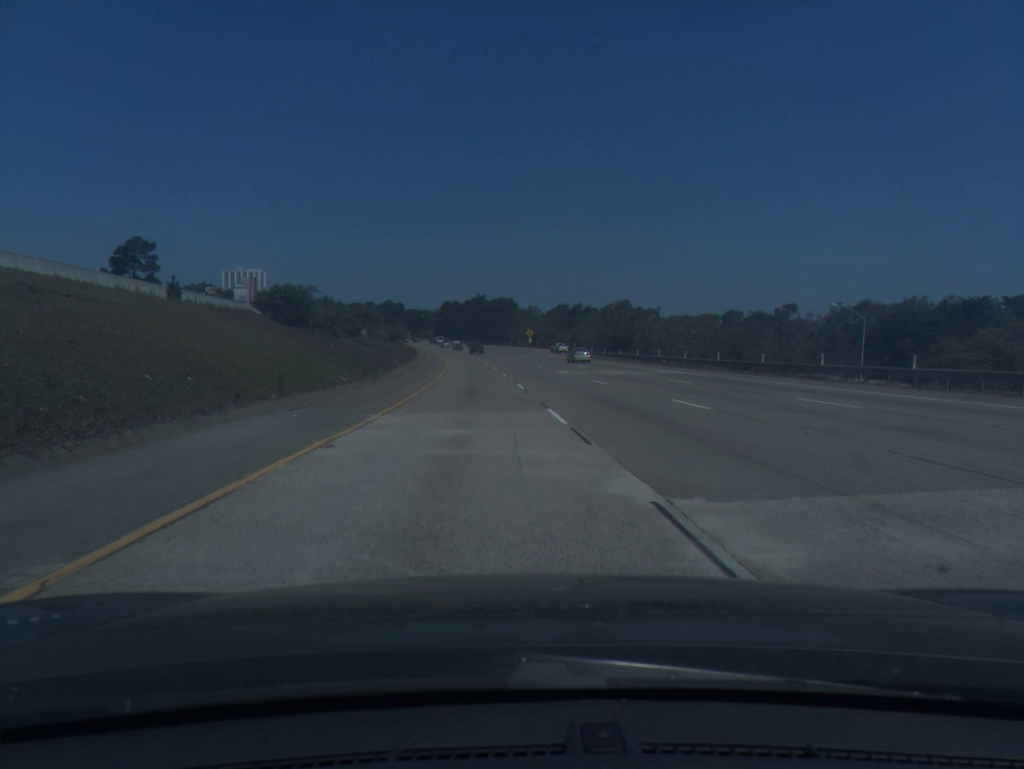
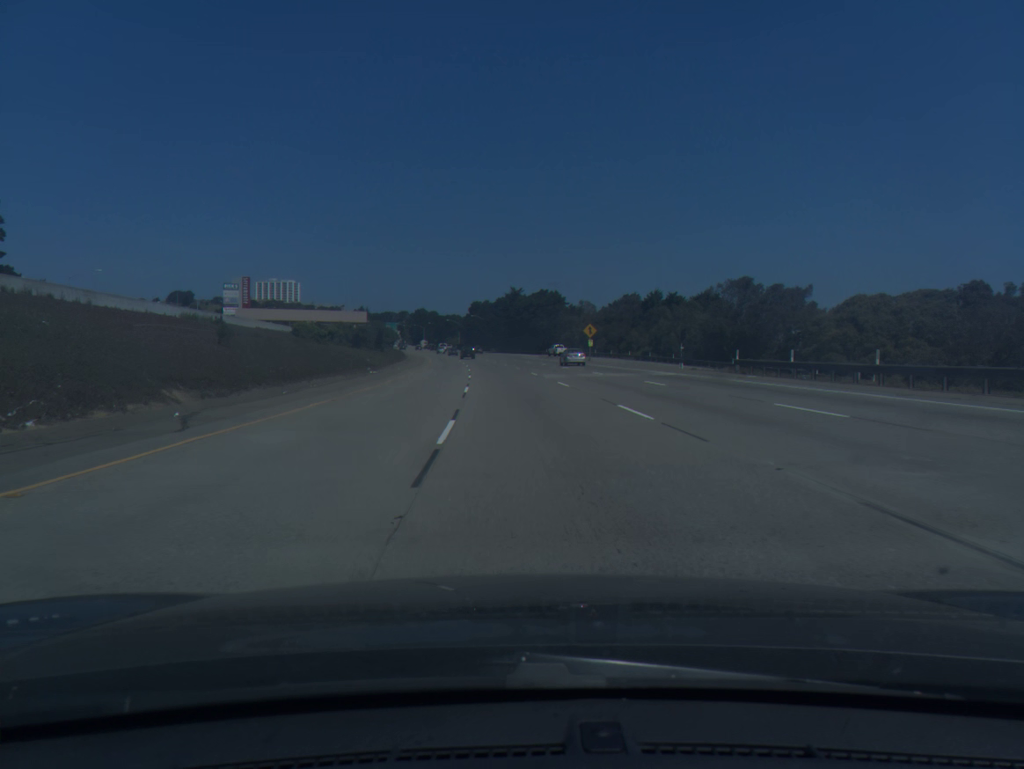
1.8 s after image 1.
(-1.2, +61.7) m; -3°
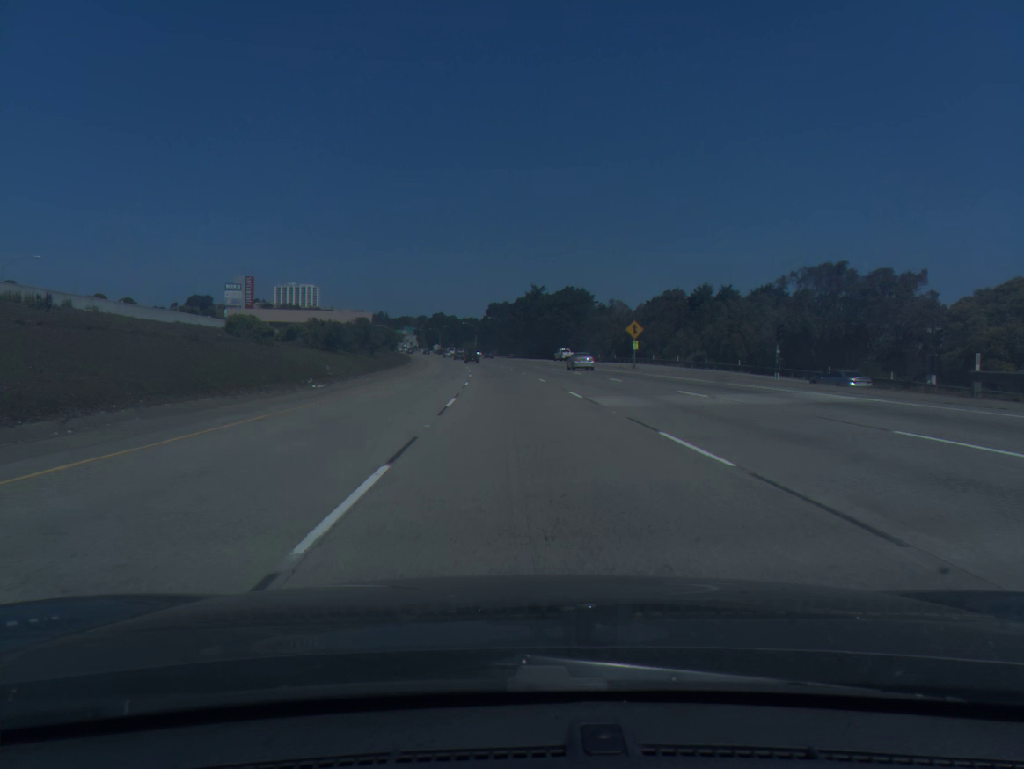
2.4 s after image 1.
(-0.3, +20.6) m; -1°
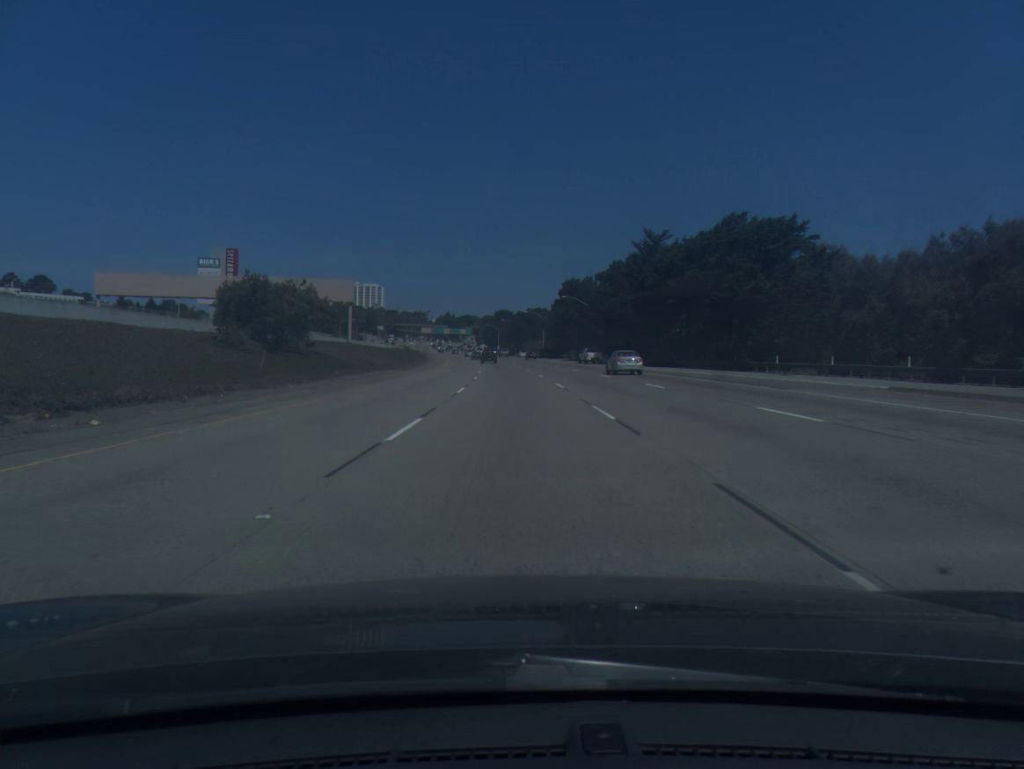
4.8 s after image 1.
(-3.5, +81.2) m; -5°
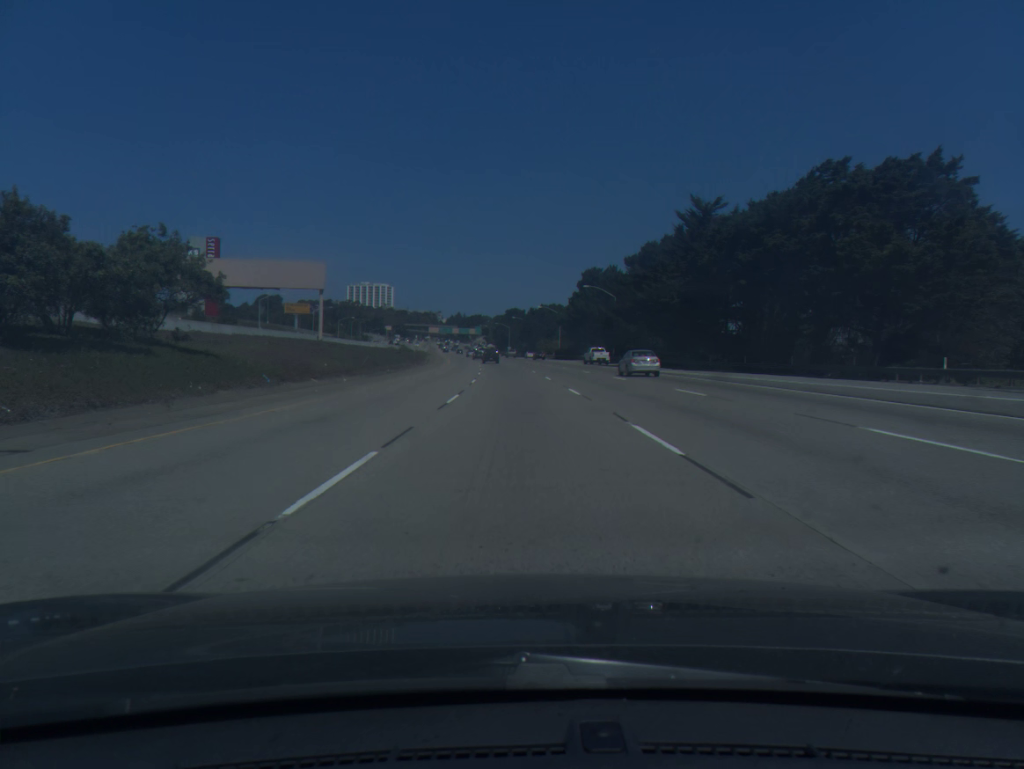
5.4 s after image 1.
(-0.2, +20.0) m; -1°
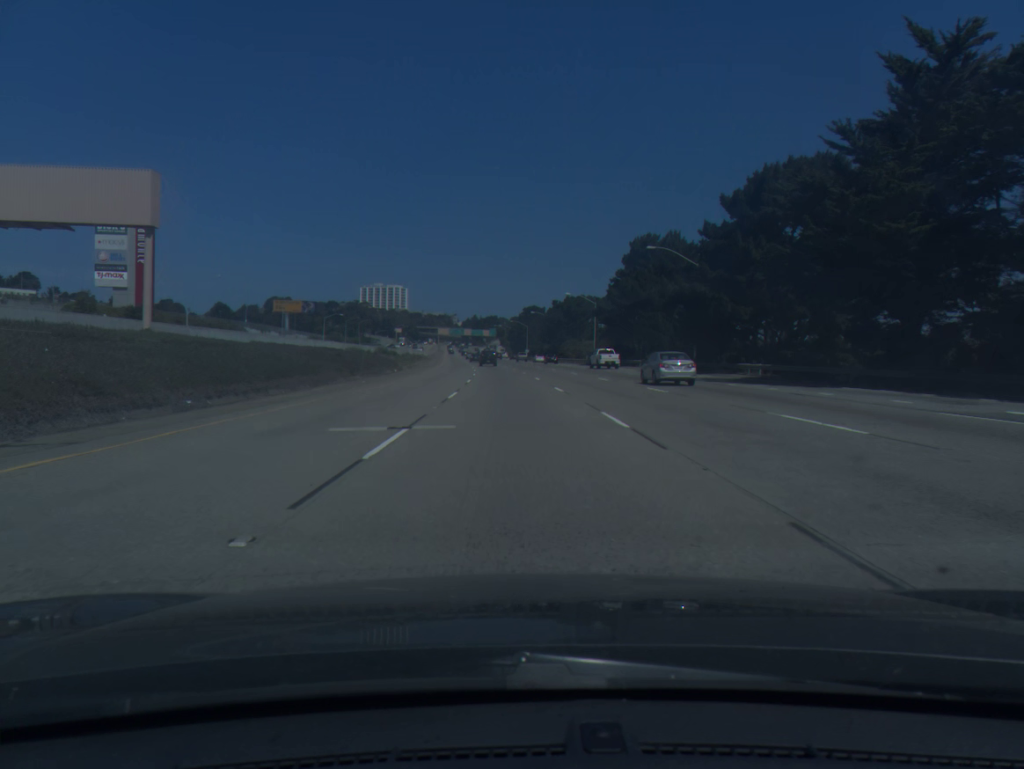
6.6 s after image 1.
(-0.5, +39.8) m; -1°
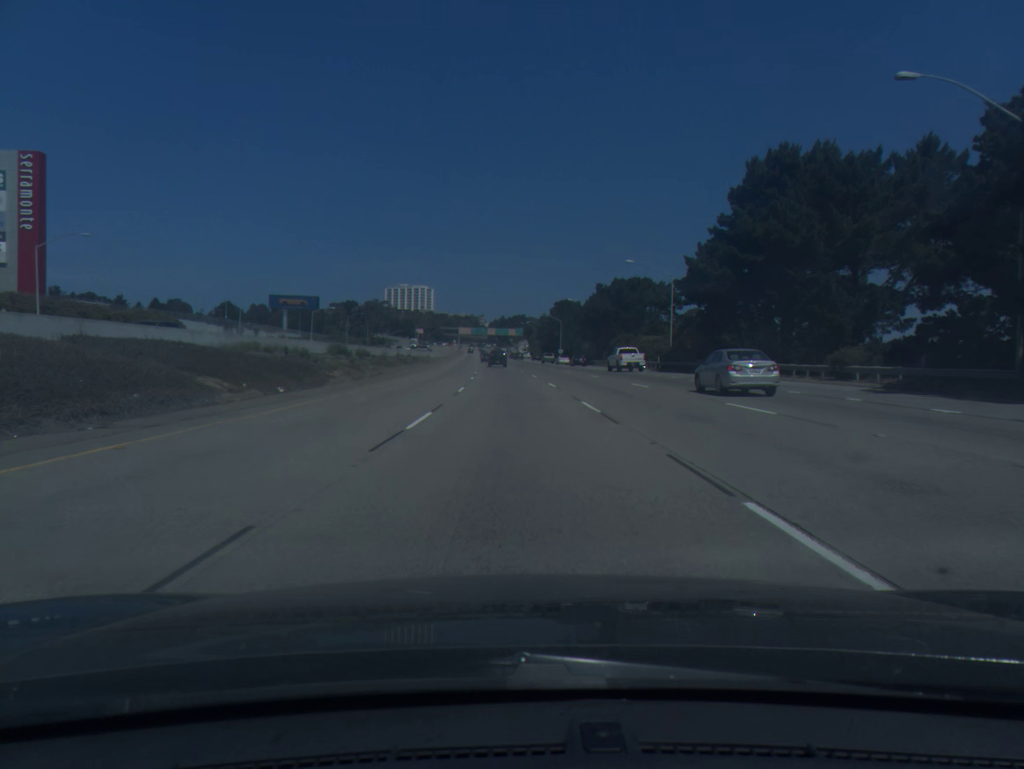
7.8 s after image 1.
(-0.6, +39.8) m; -2°
